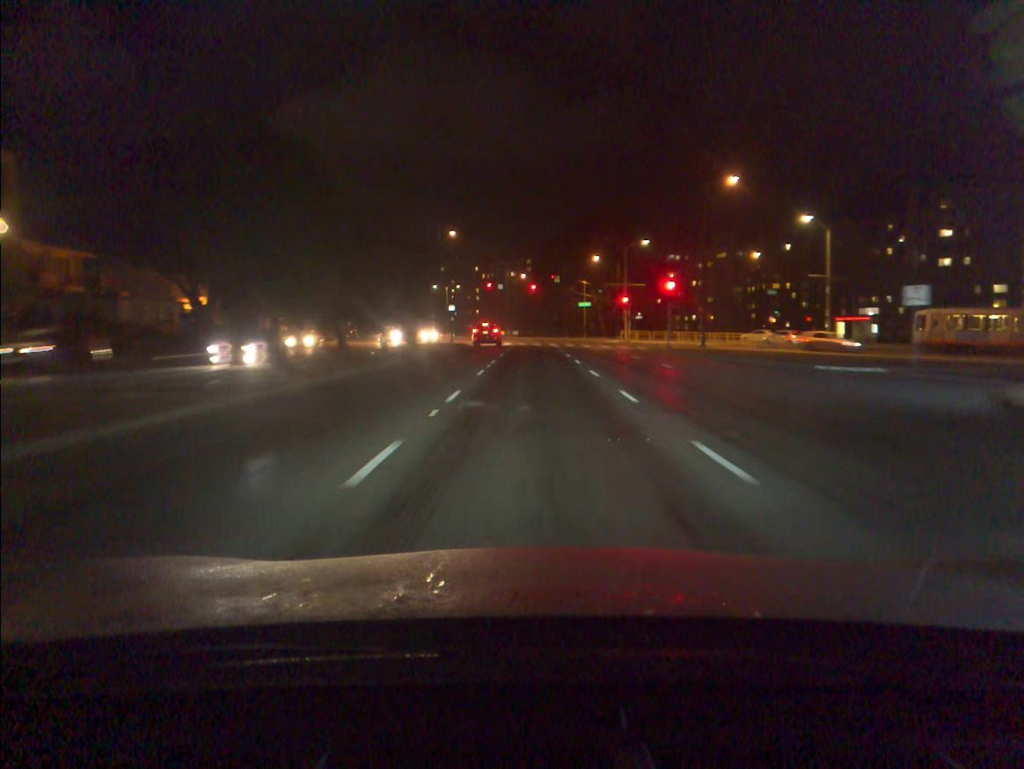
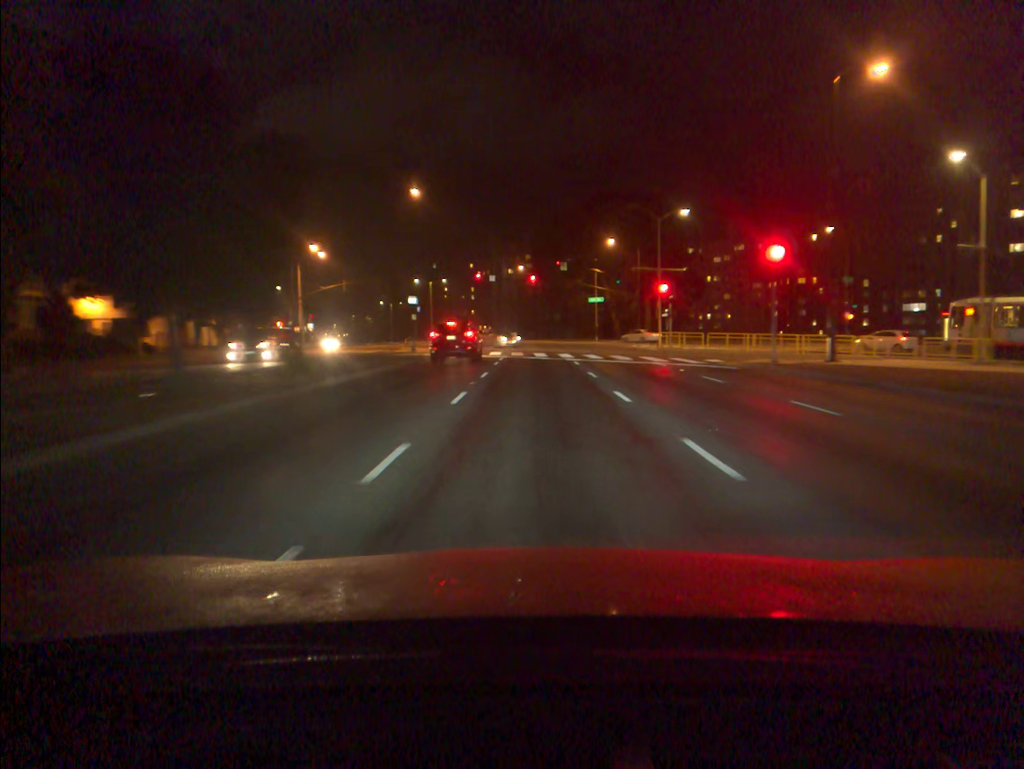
(0.0, +22.9) m; 0°
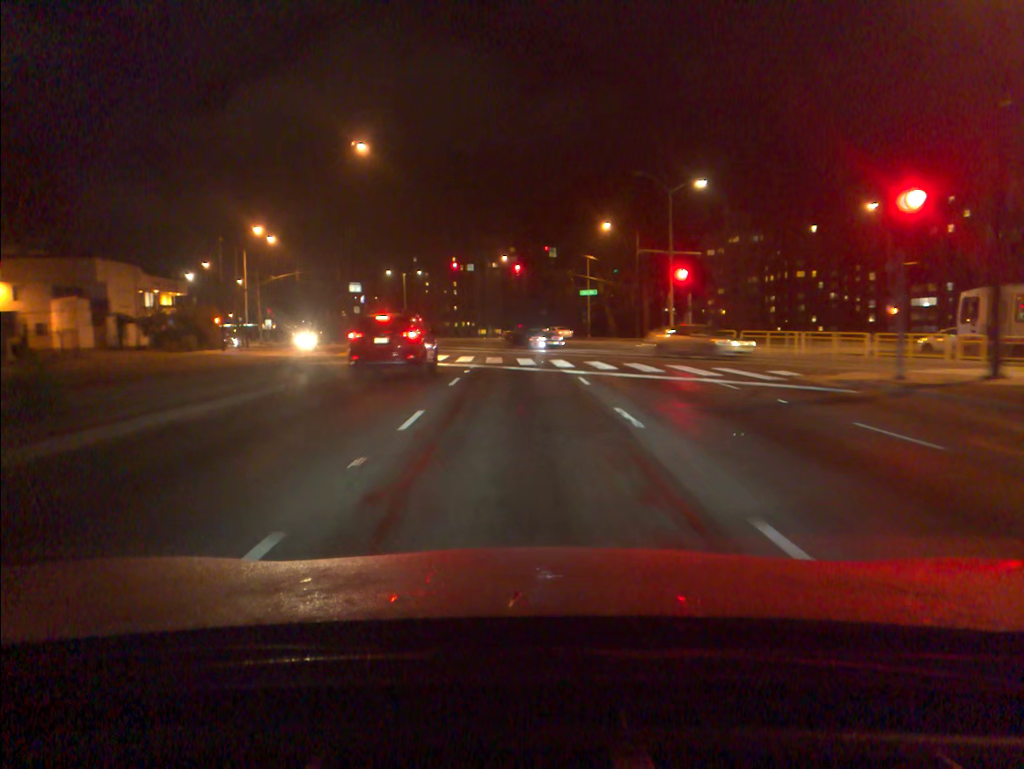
(+0.1, +11.6) m; +1°
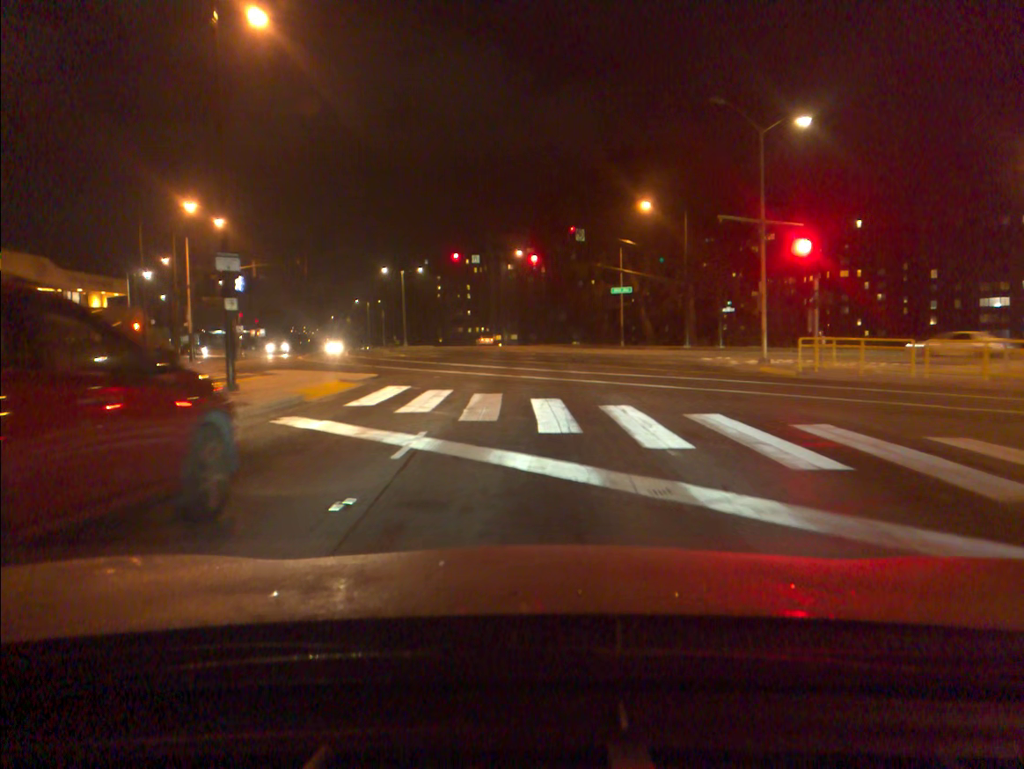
(-0.2, +16.9) m; -1°
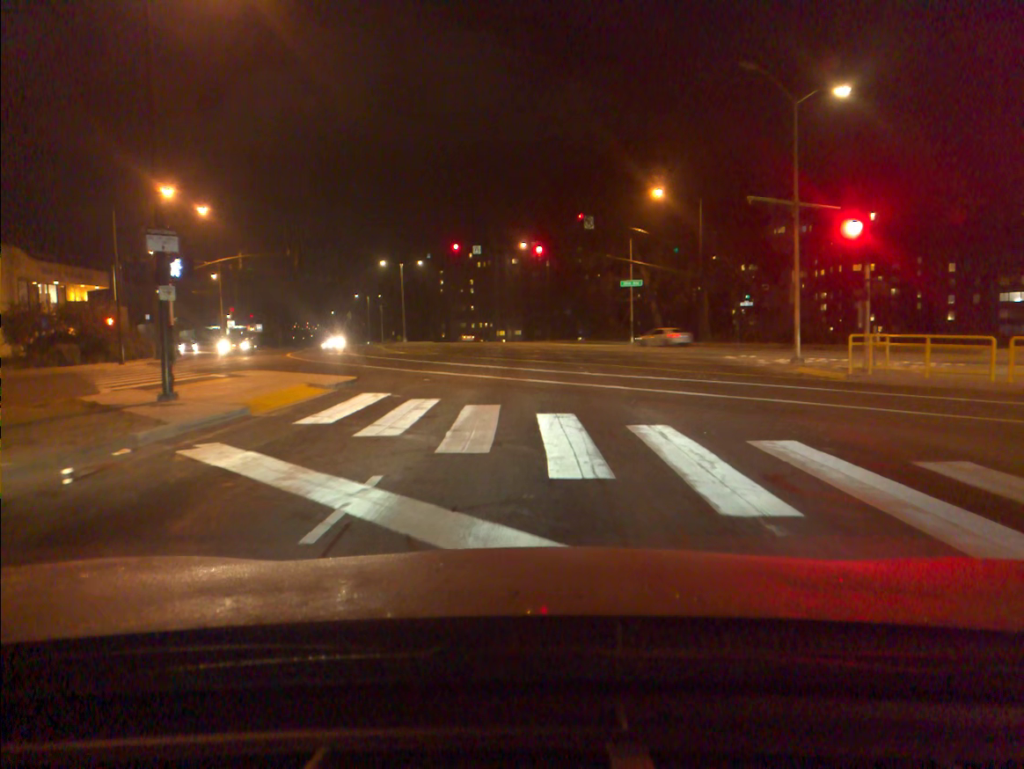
(0.0, +3.5) m; 0°
